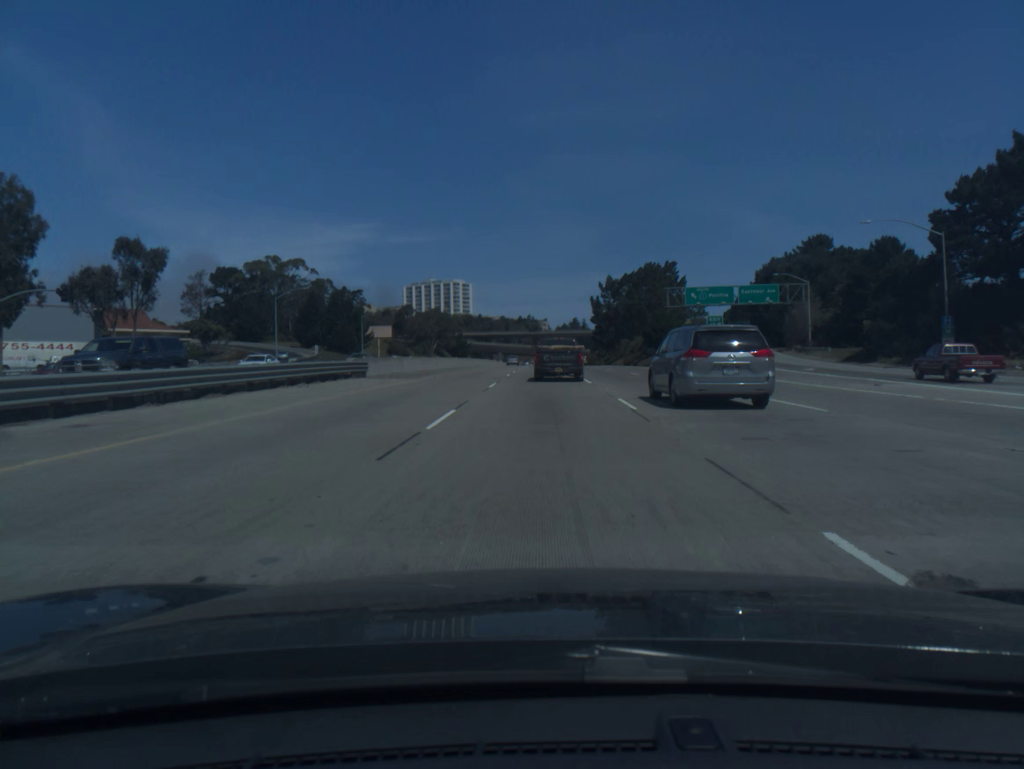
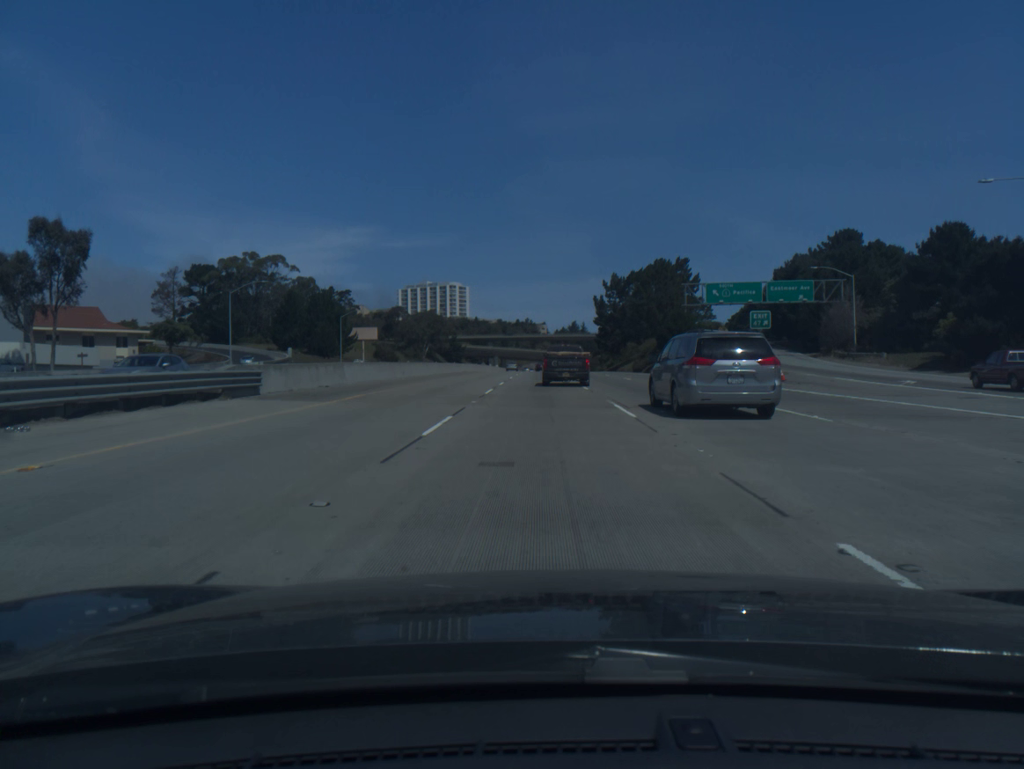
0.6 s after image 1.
(0.0, +14.6) m; 0°
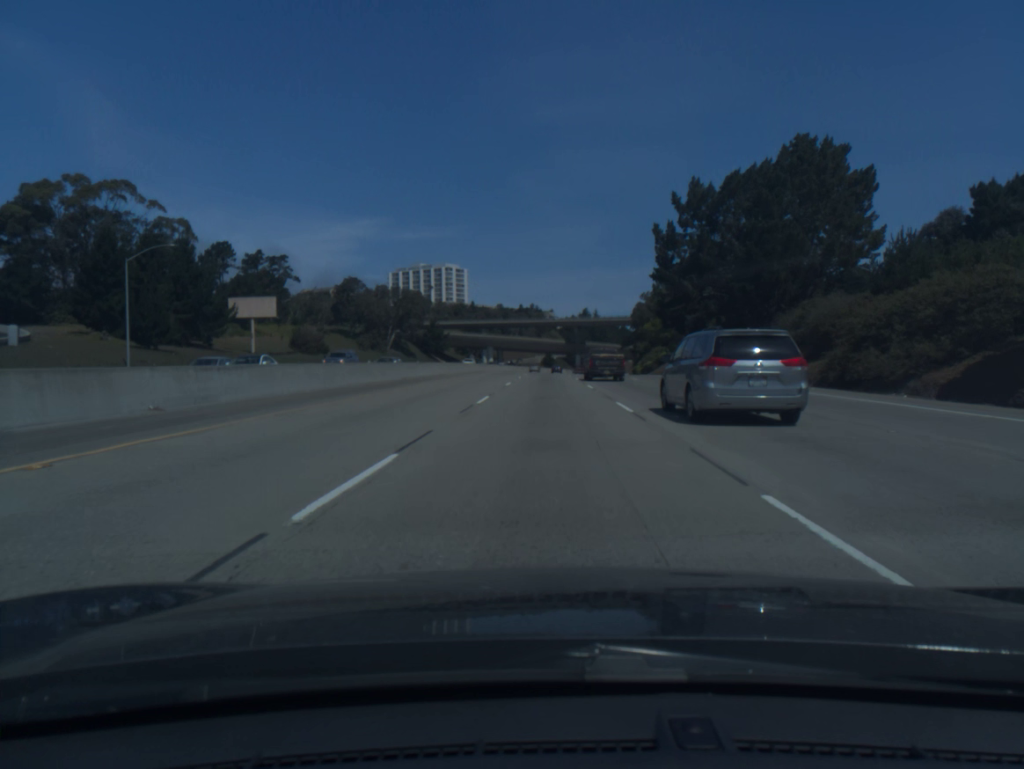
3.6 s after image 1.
(0.0, +73.2) m; 0°
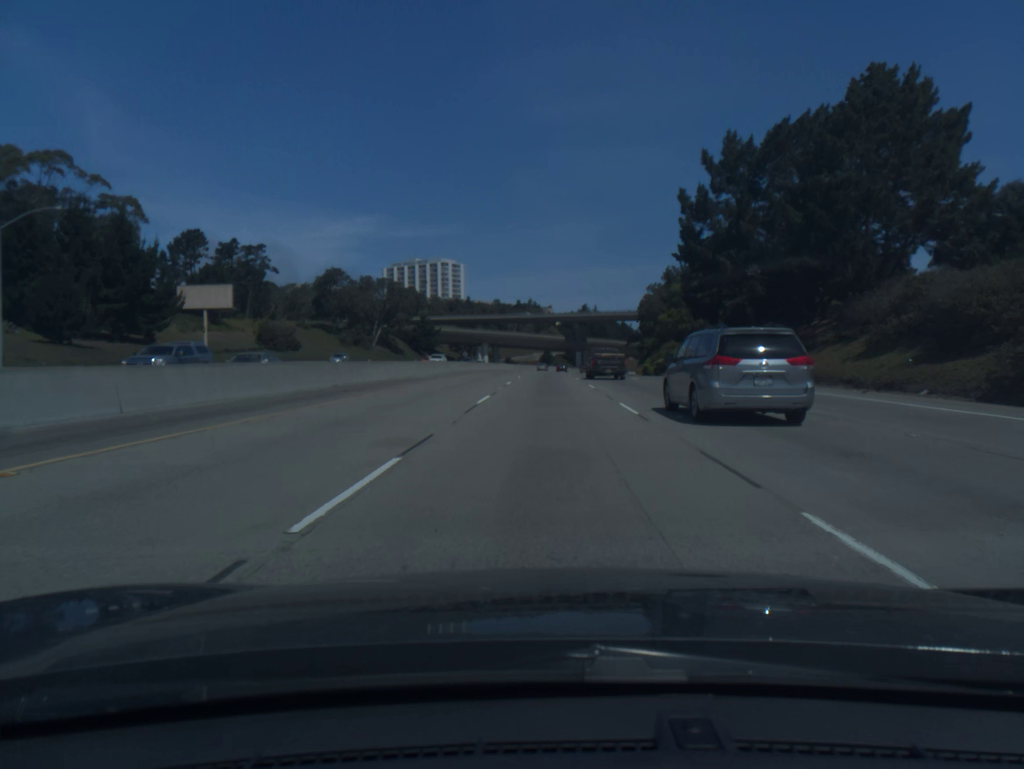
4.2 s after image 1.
(0.0, +14.9) m; 0°
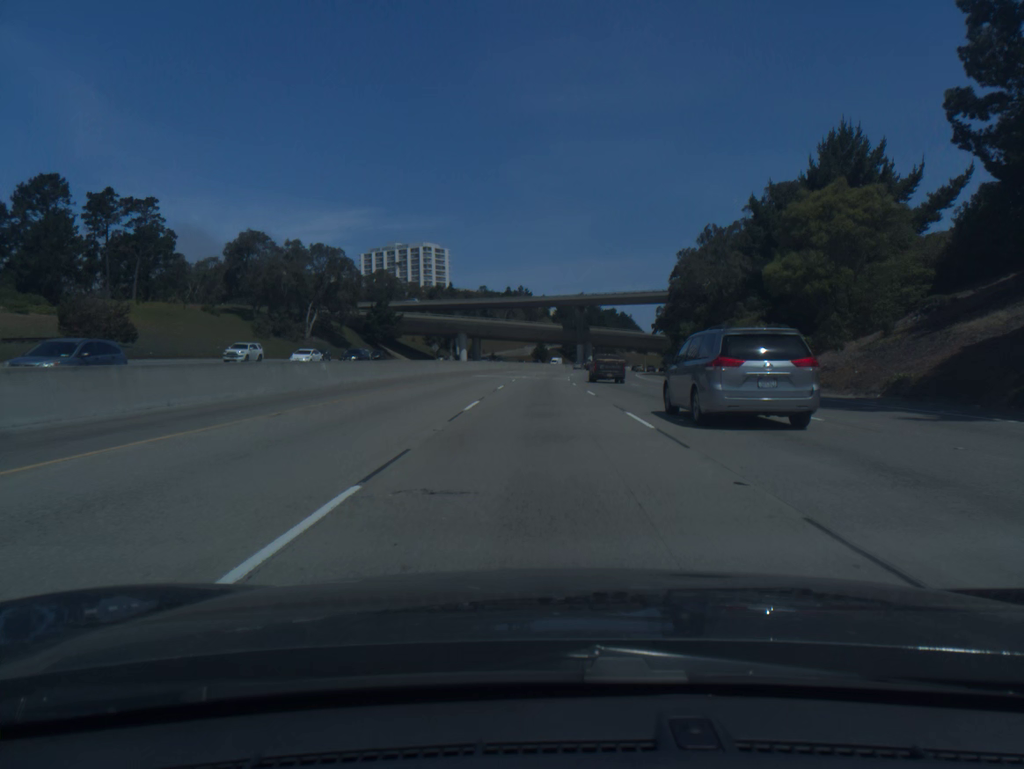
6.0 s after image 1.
(+0.2, +45.7) m; 0°
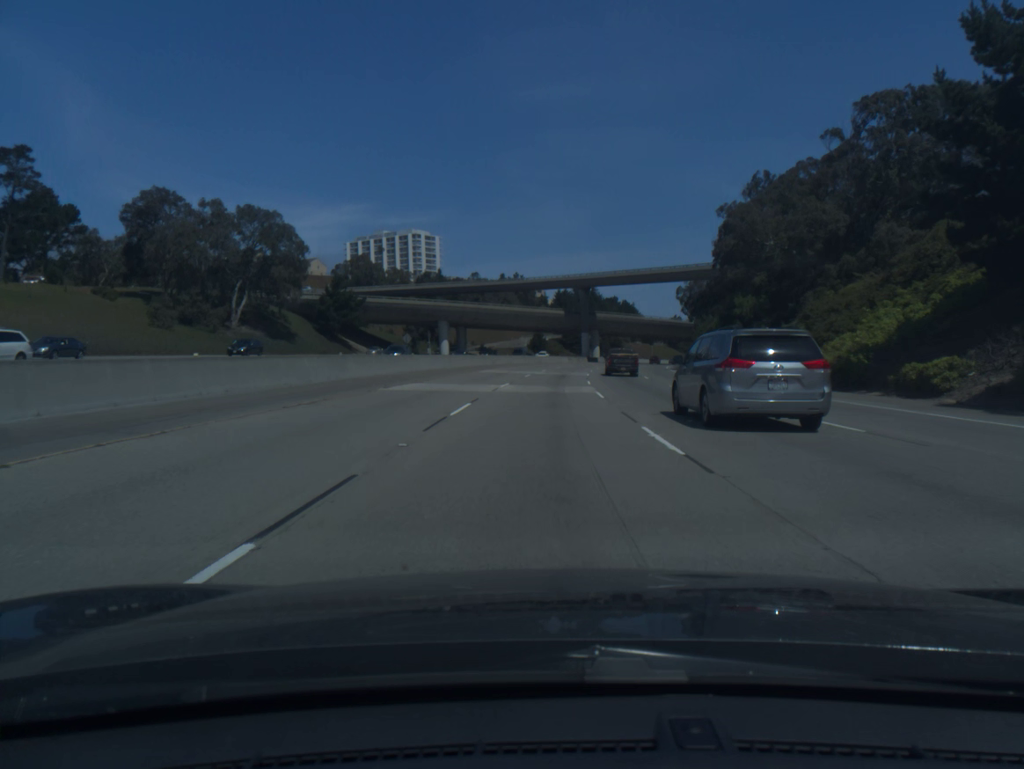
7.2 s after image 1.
(+0.1, +31.4) m; 0°
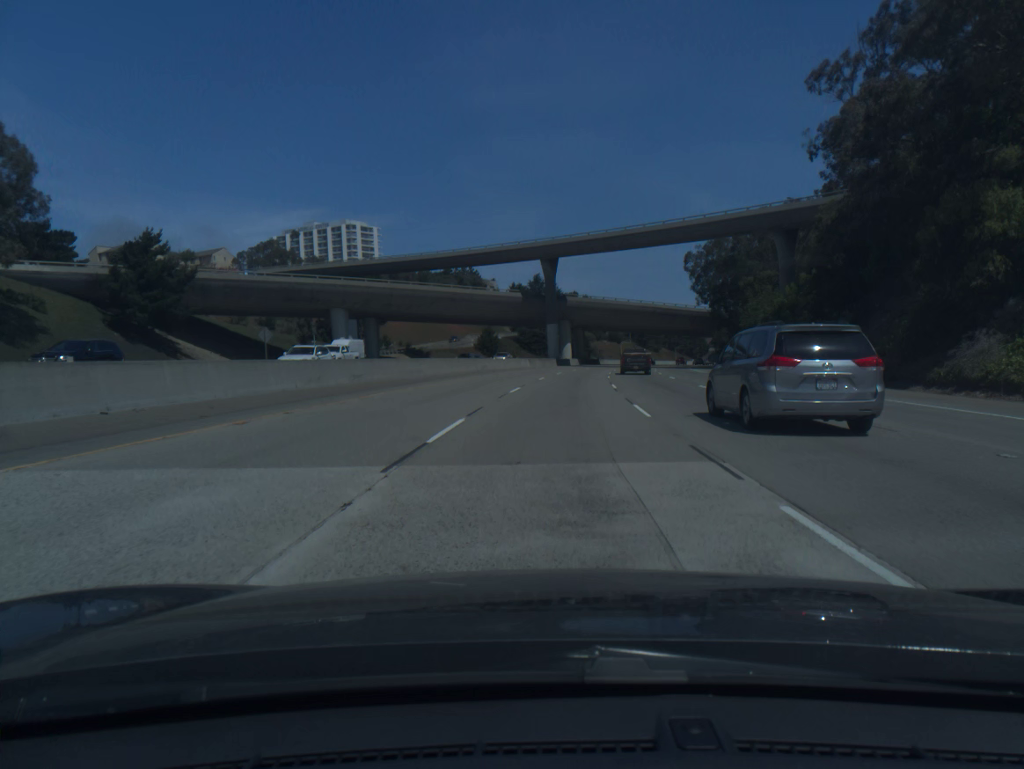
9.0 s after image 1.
(+0.9, +48.4) m; +3°
